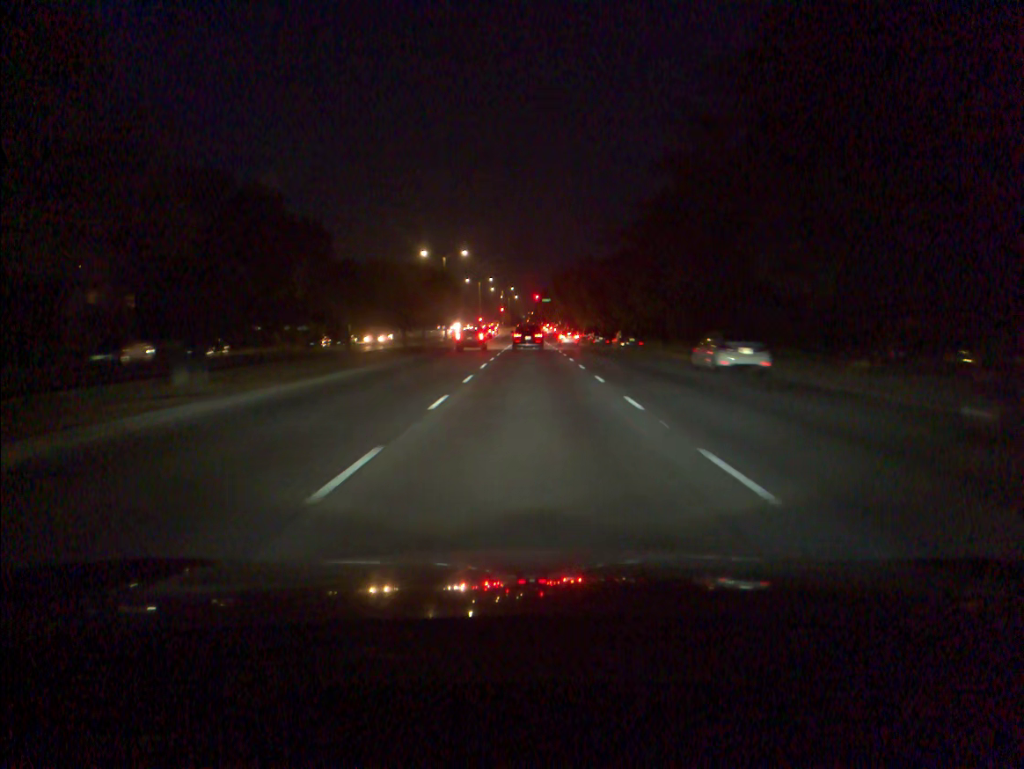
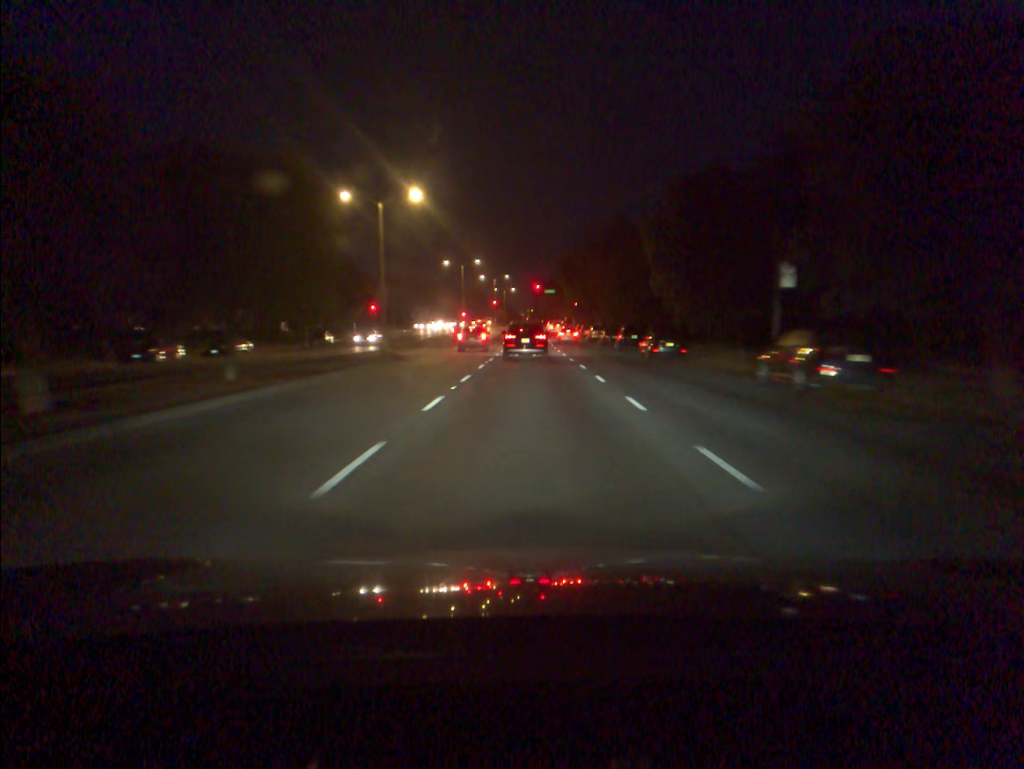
(0.0, +36.1) m; 0°
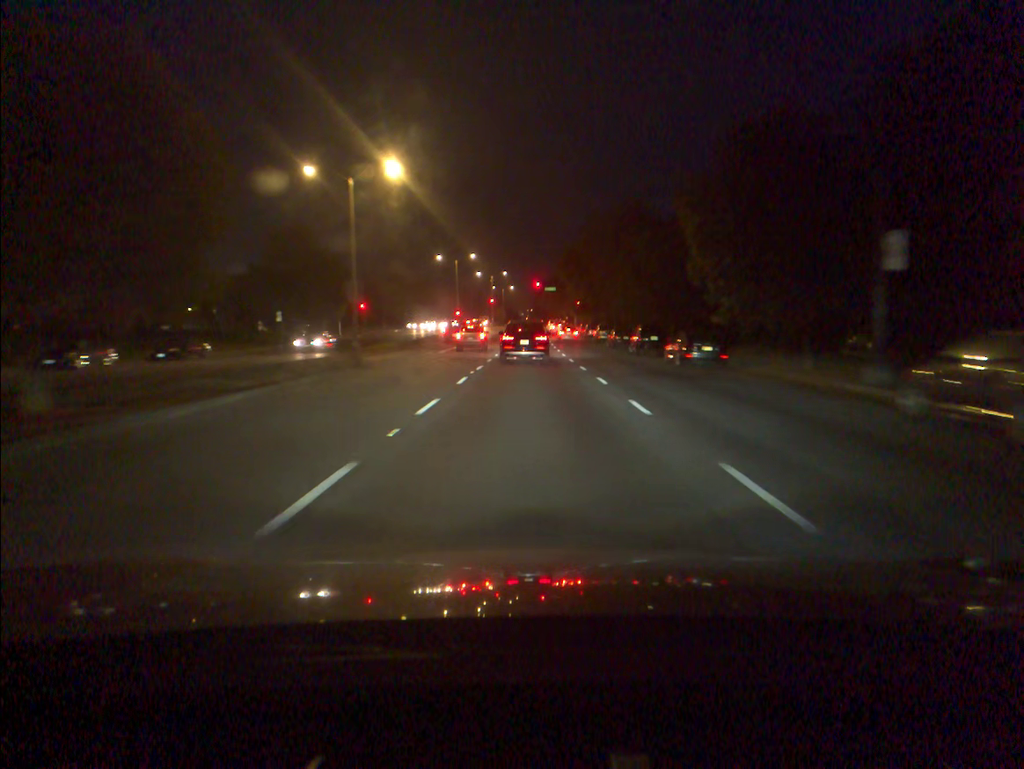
(0.0, +7.9) m; 0°
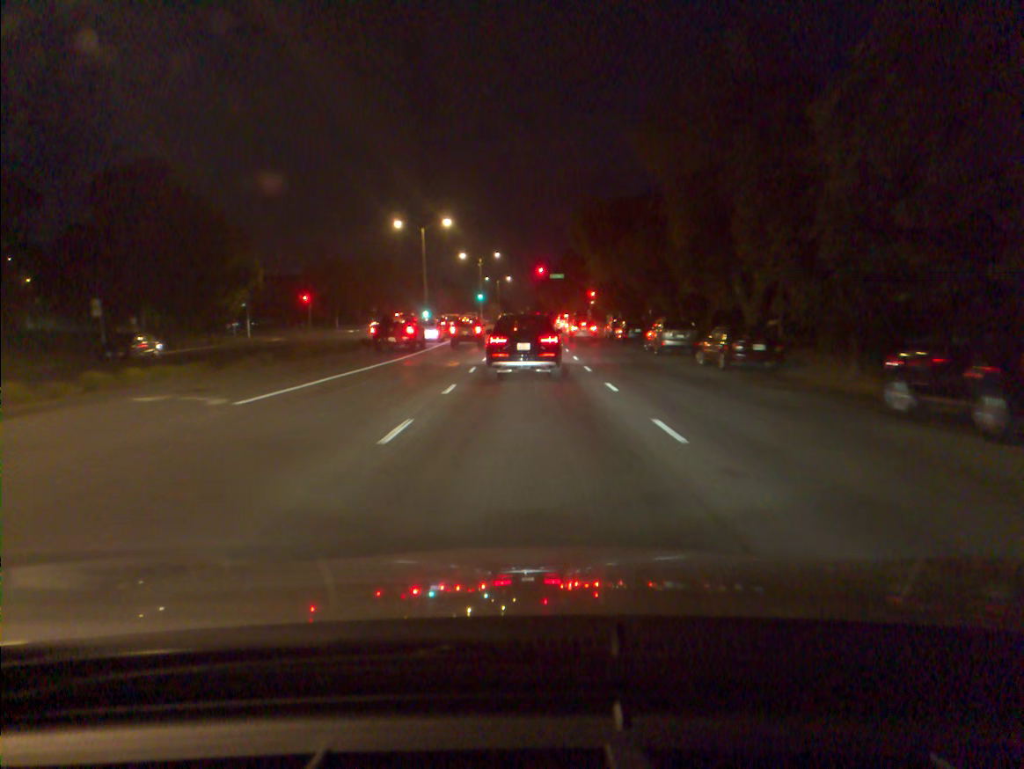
(+0.1, +32.3) m; 0°
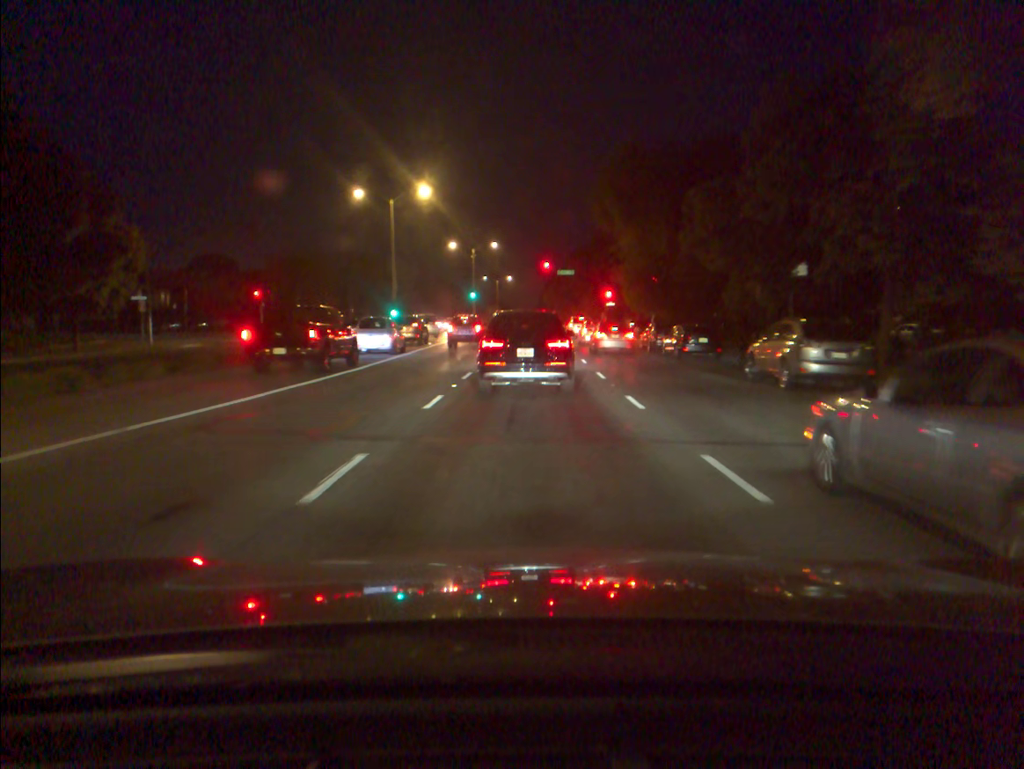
(-0.1, +17.7) m; 0°
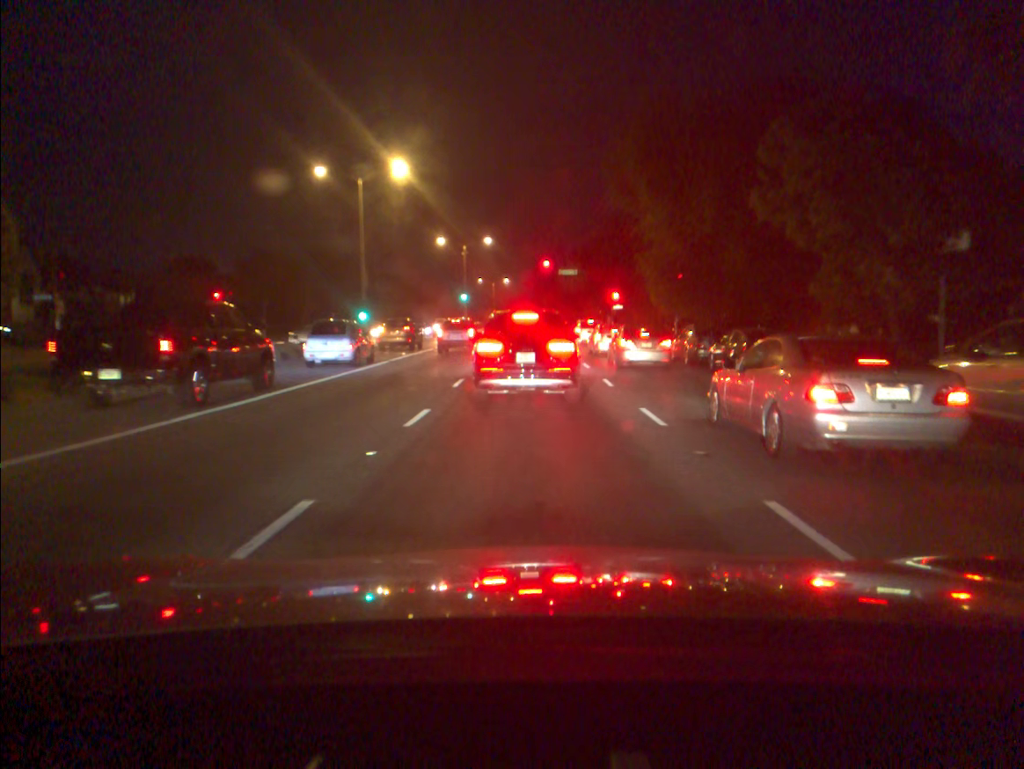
(0.0, +9.4) m; 0°
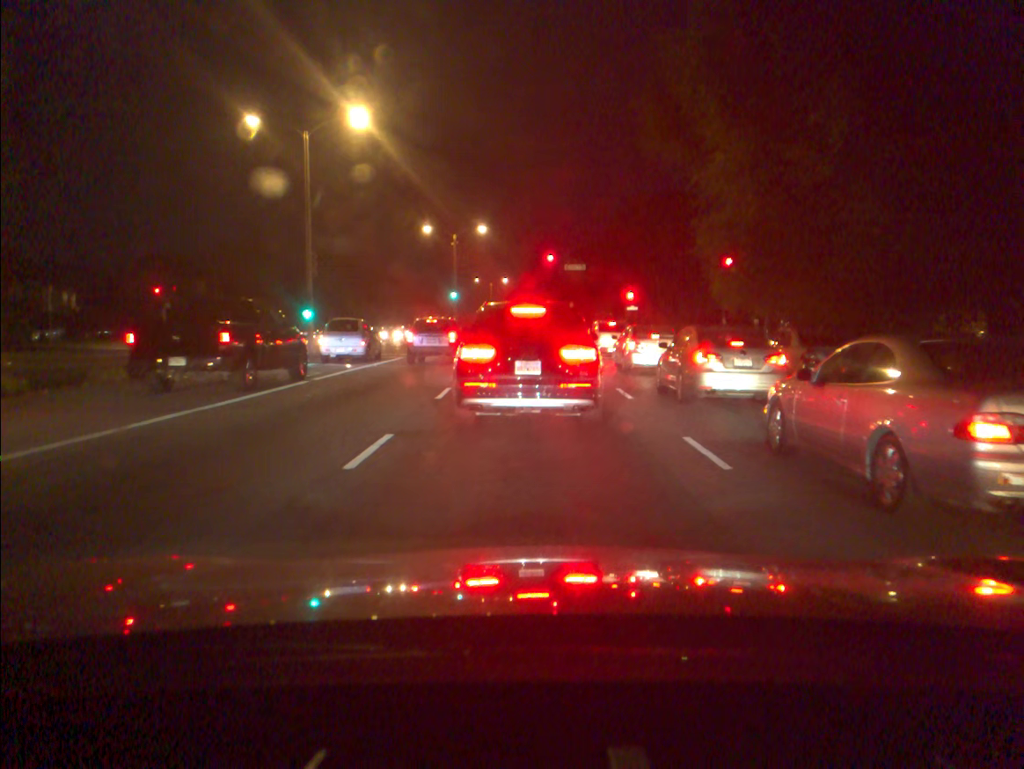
(0.0, +10.9) m; 0°
